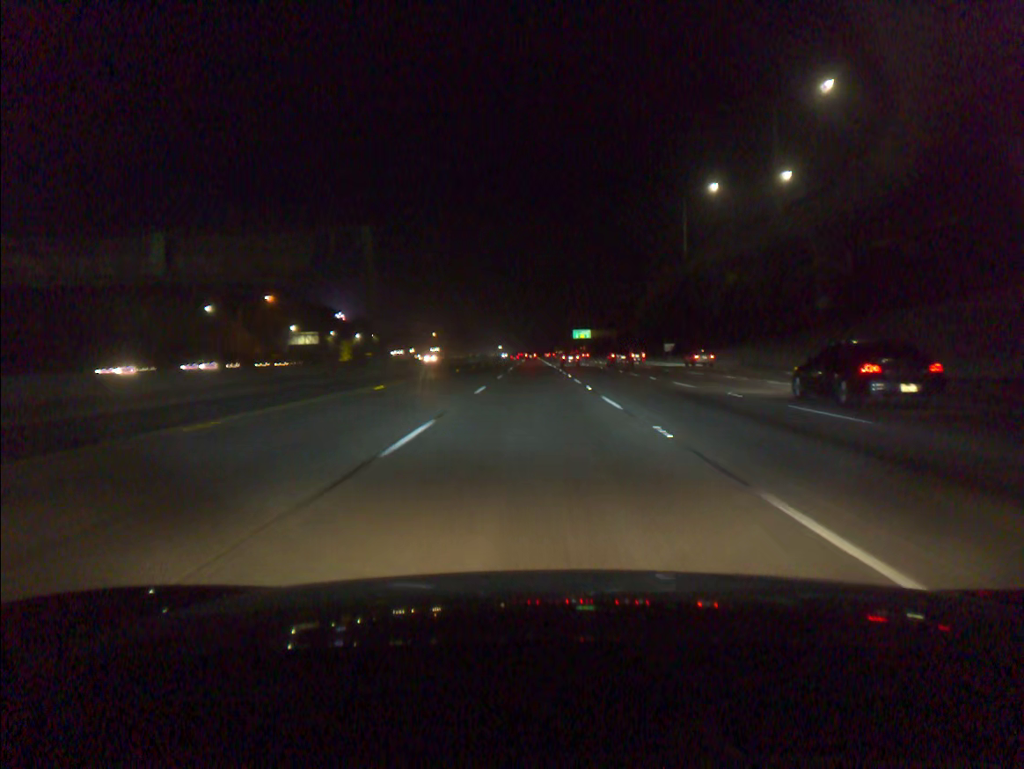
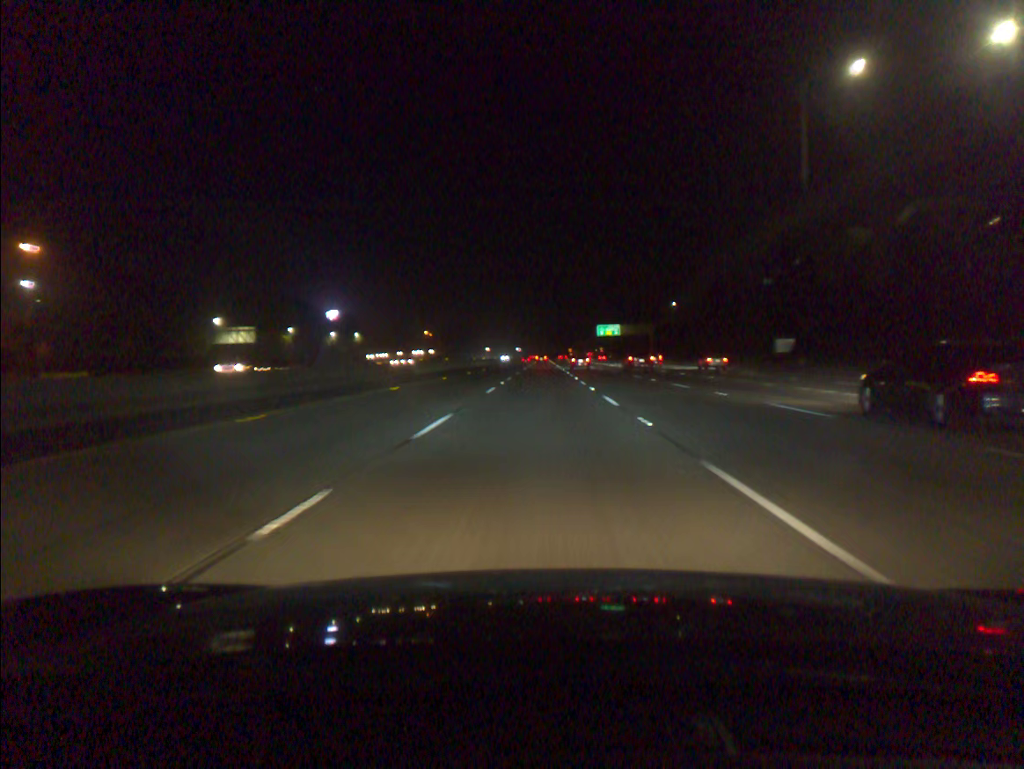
(-0.4, +56.3) m; -1°
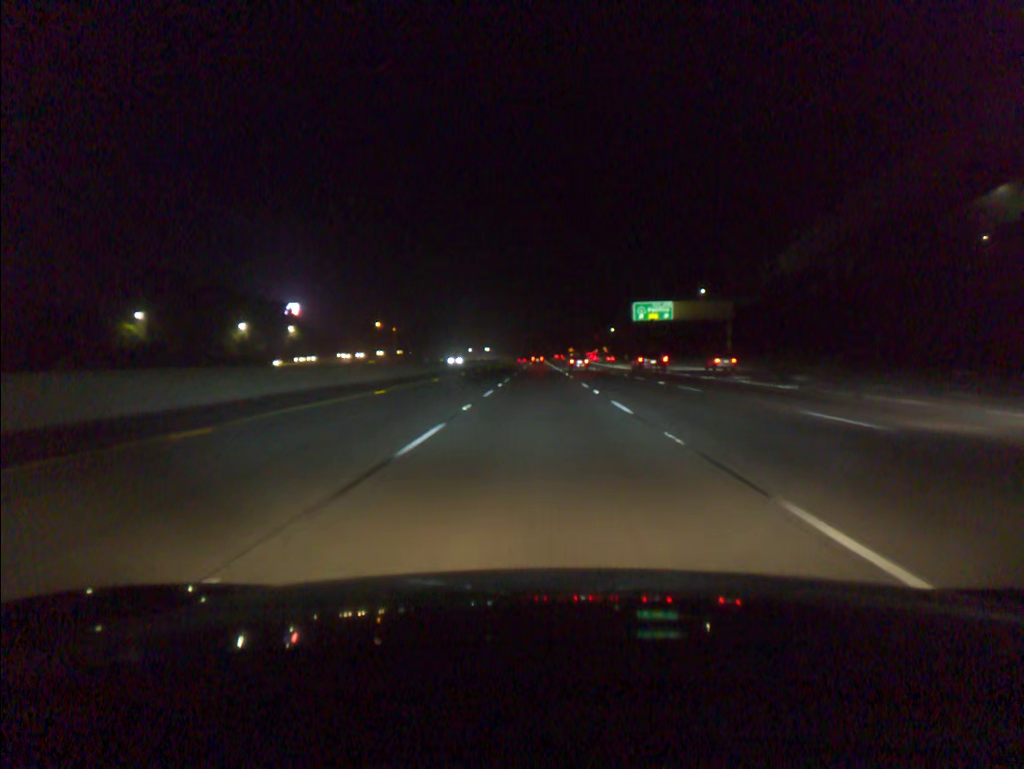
(0.0, +75.3) m; 0°
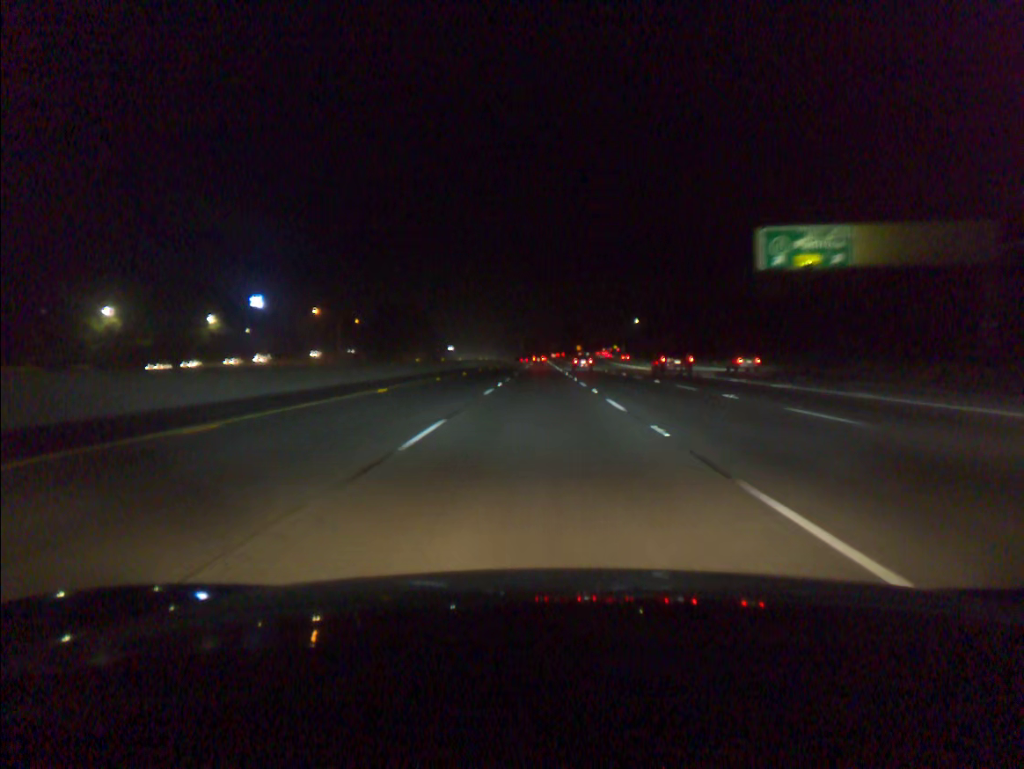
(0.0, +57.6) m; 0°
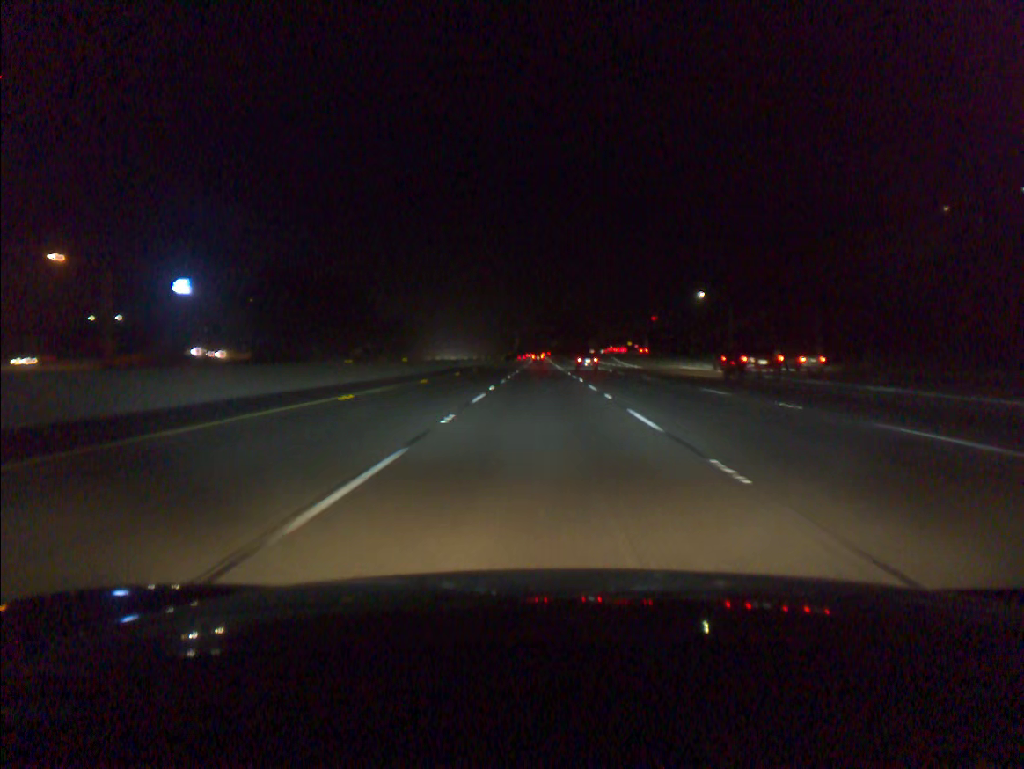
(-0.1, +78.0) m; 0°
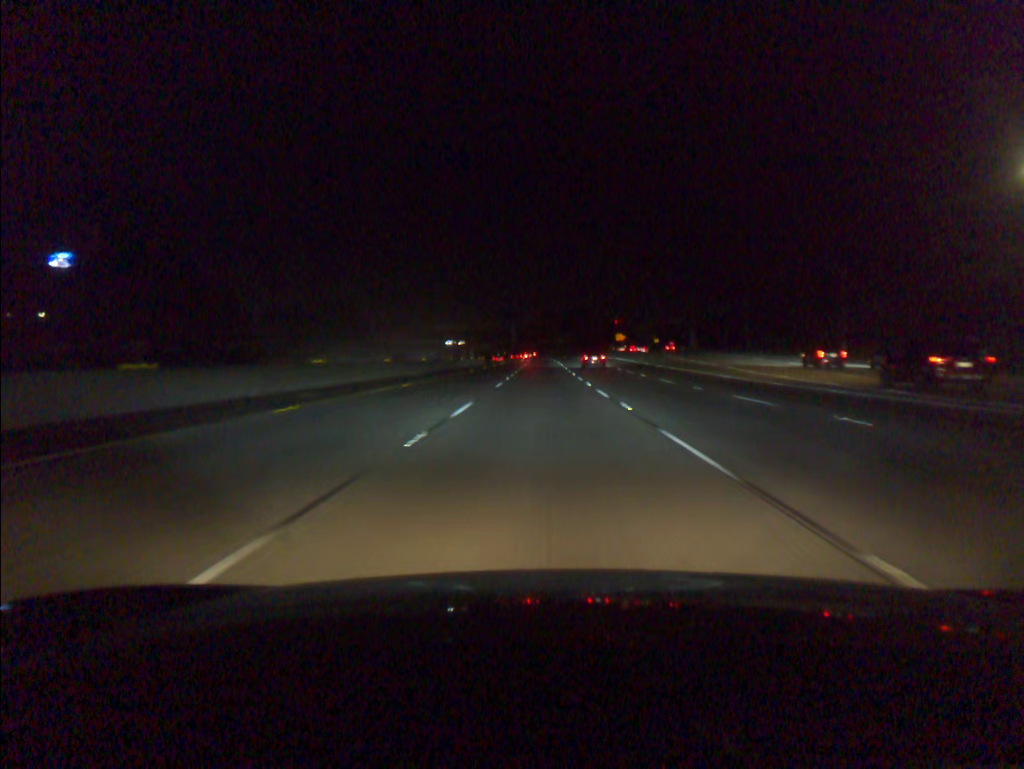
(+0.1, +77.7) m; 0°
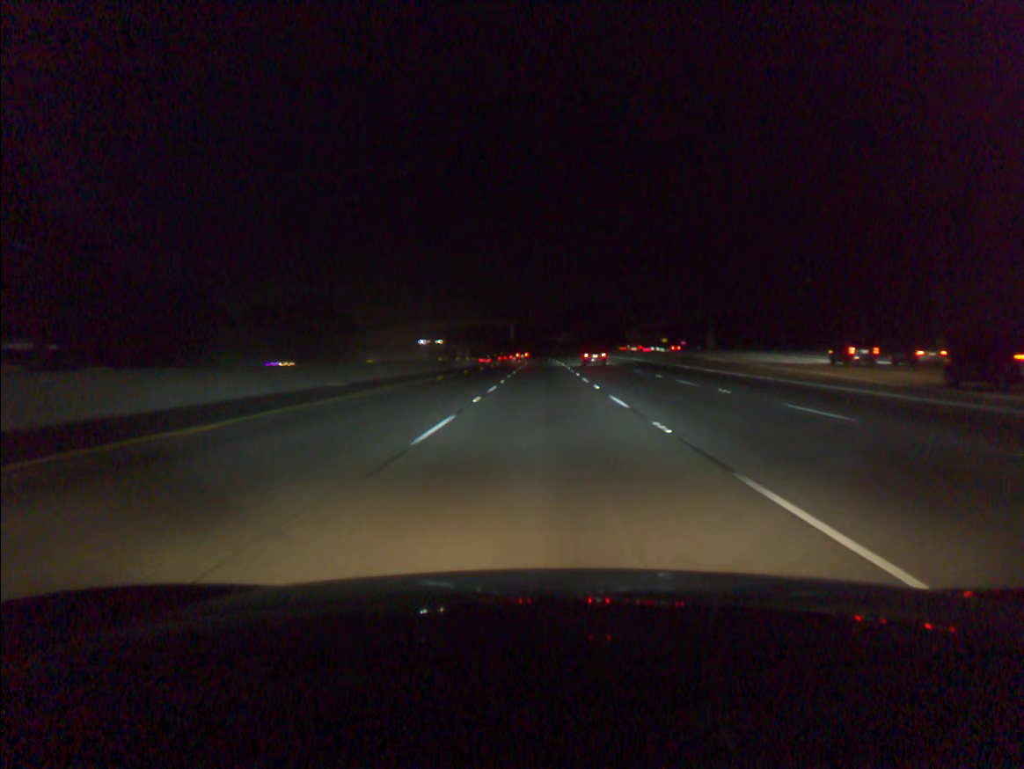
(0.0, +19.4) m; 0°
